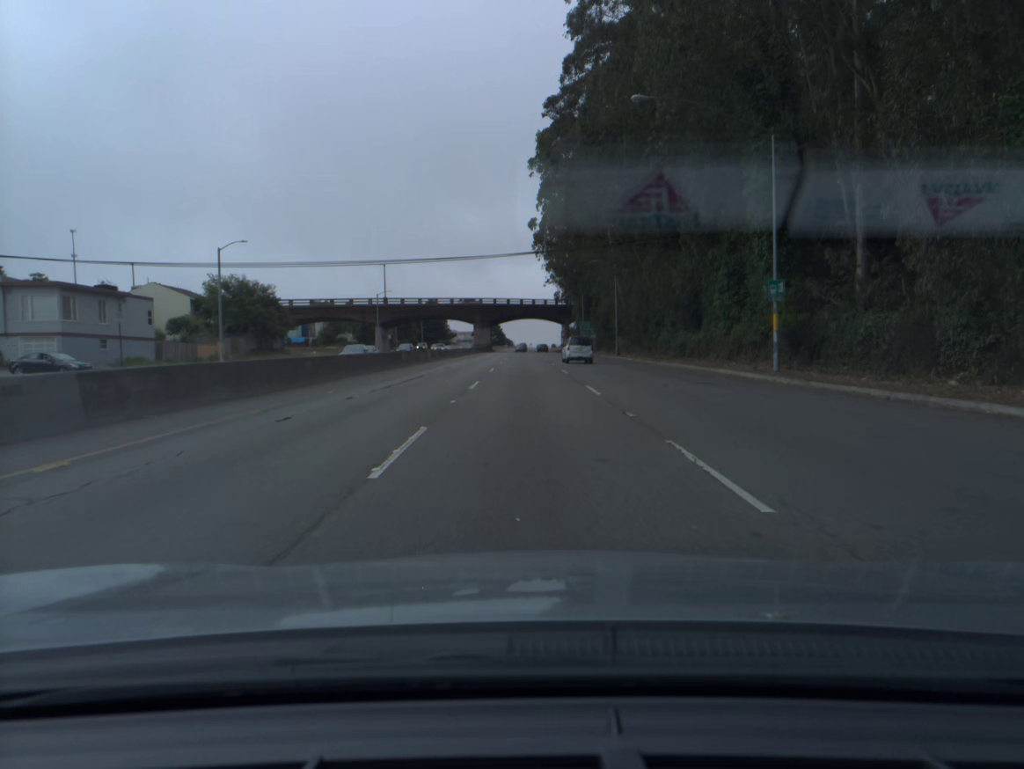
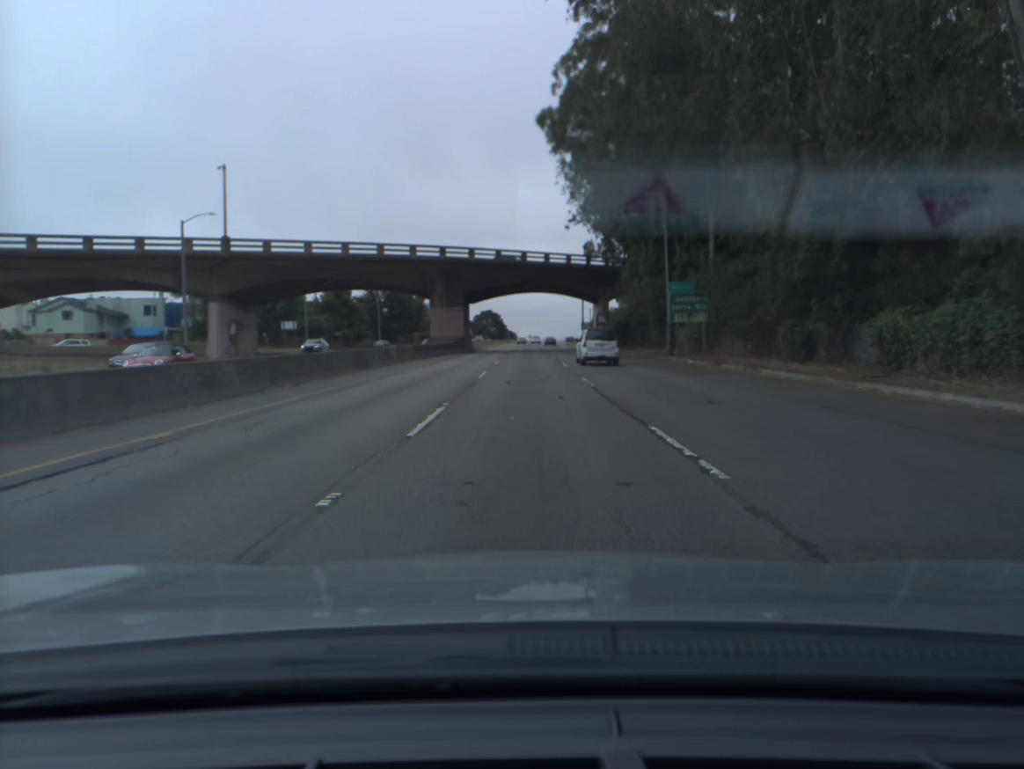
(+0.2, +70.3) m; 0°
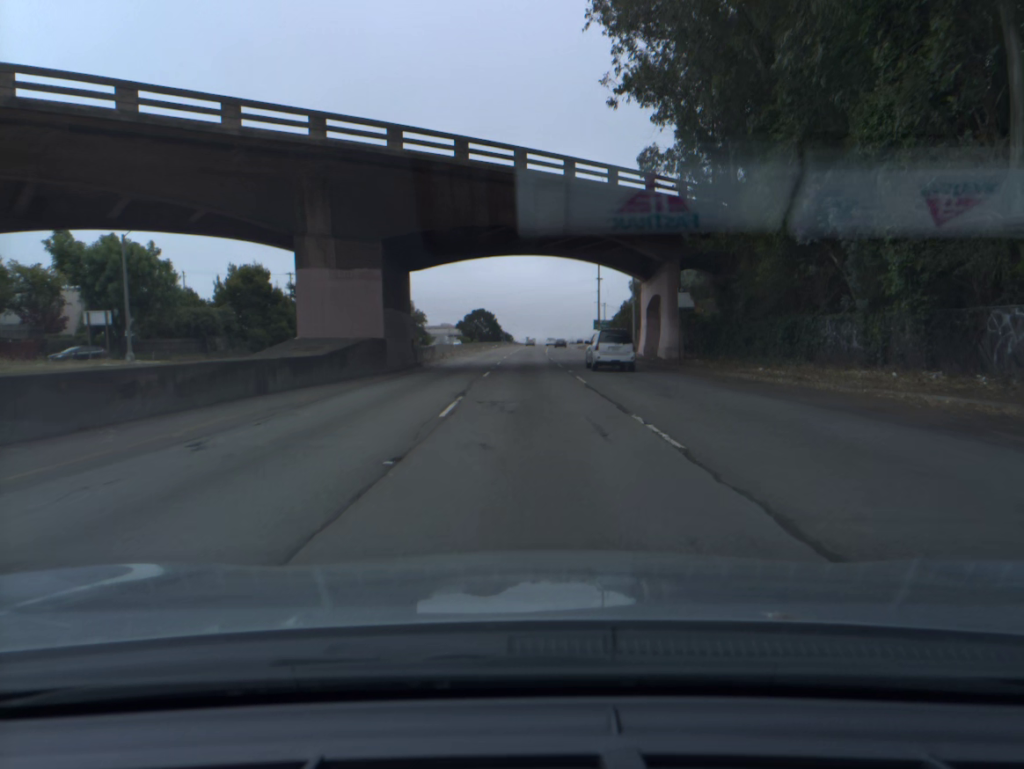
(+0.1, +42.0) m; 0°
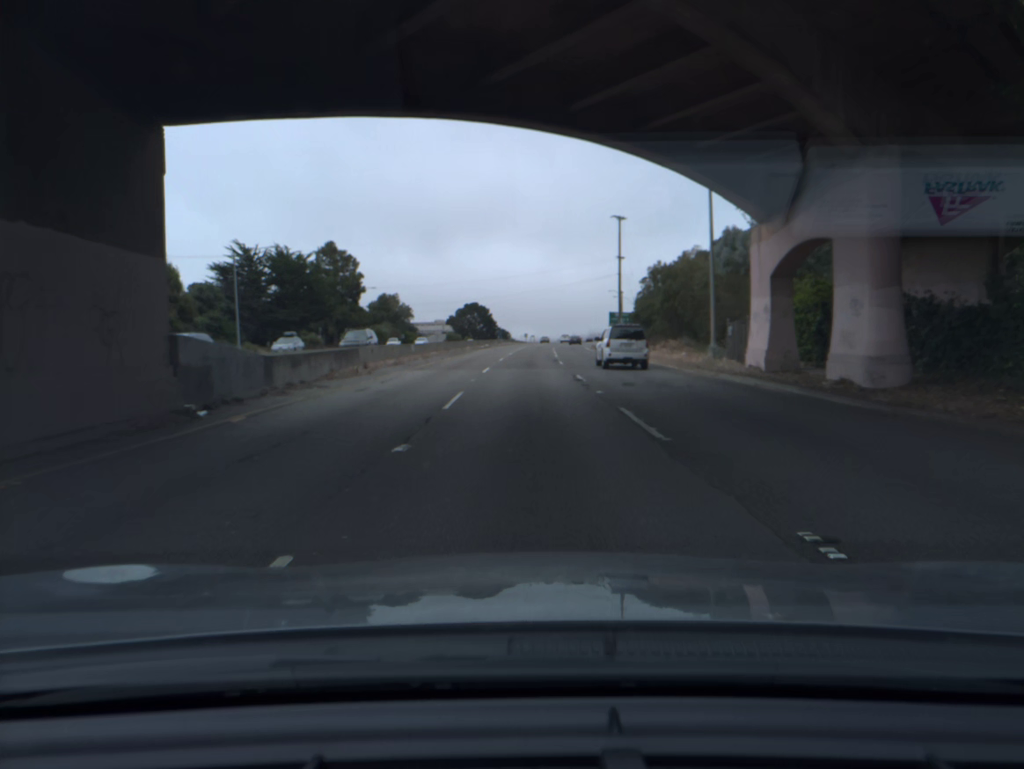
(+0.1, +27.9) m; 0°
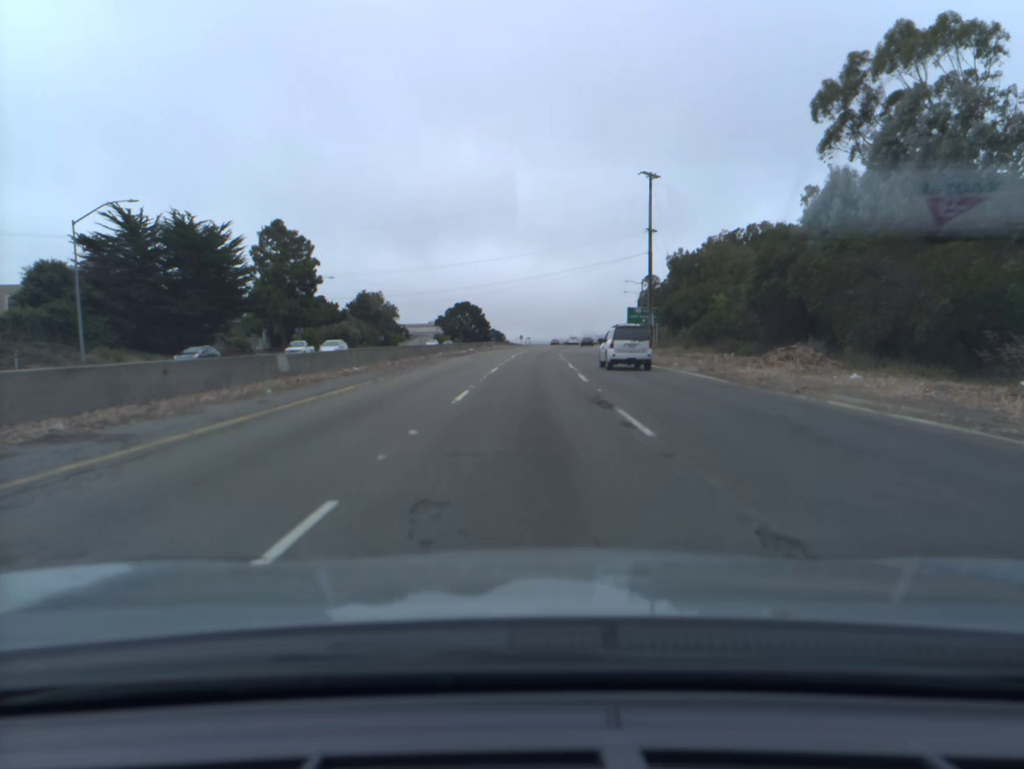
(+0.1, +27.9) m; 0°
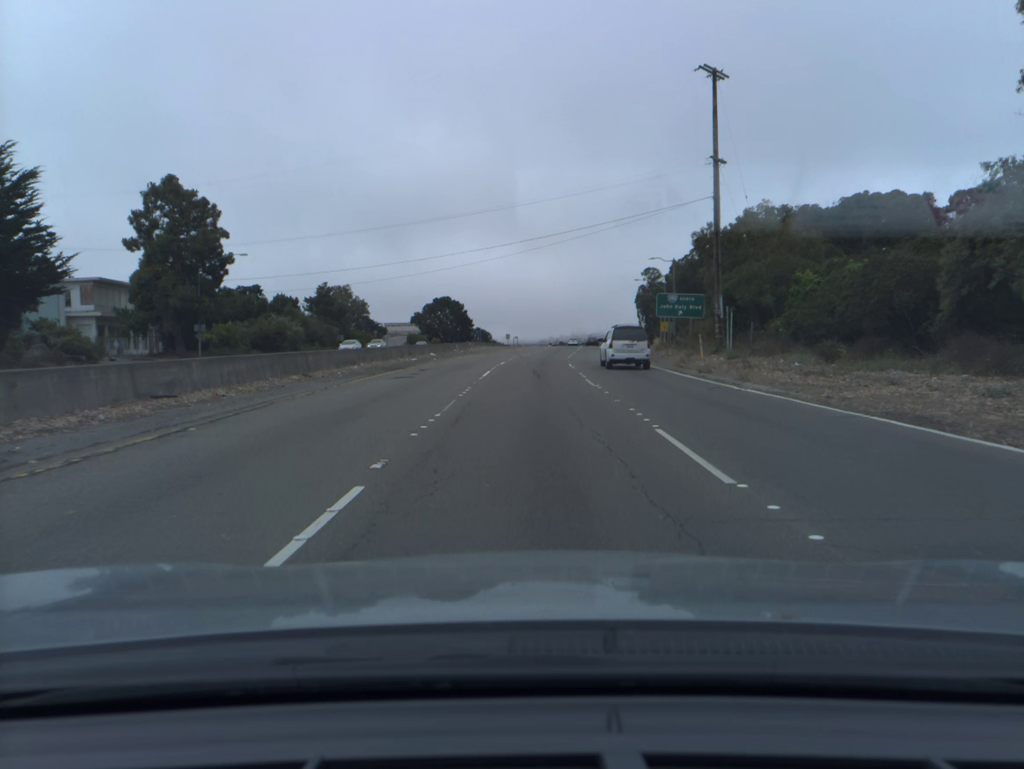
(+0.2, +28.0) m; +1°
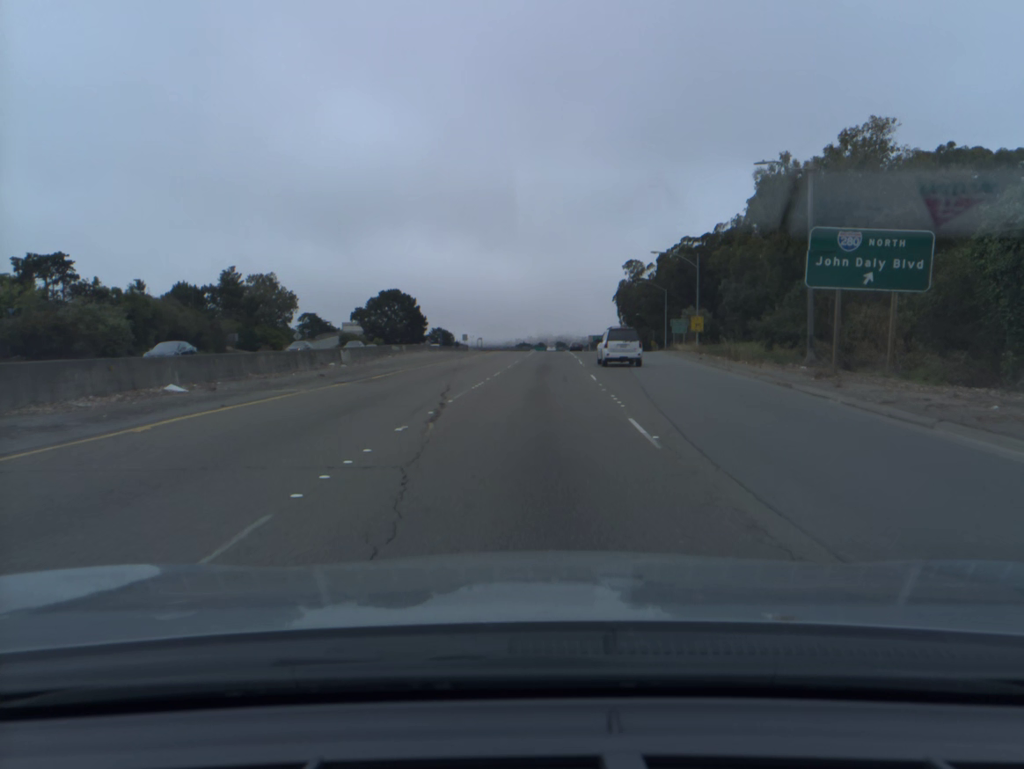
(+0.7, +42.0) m; +2°
